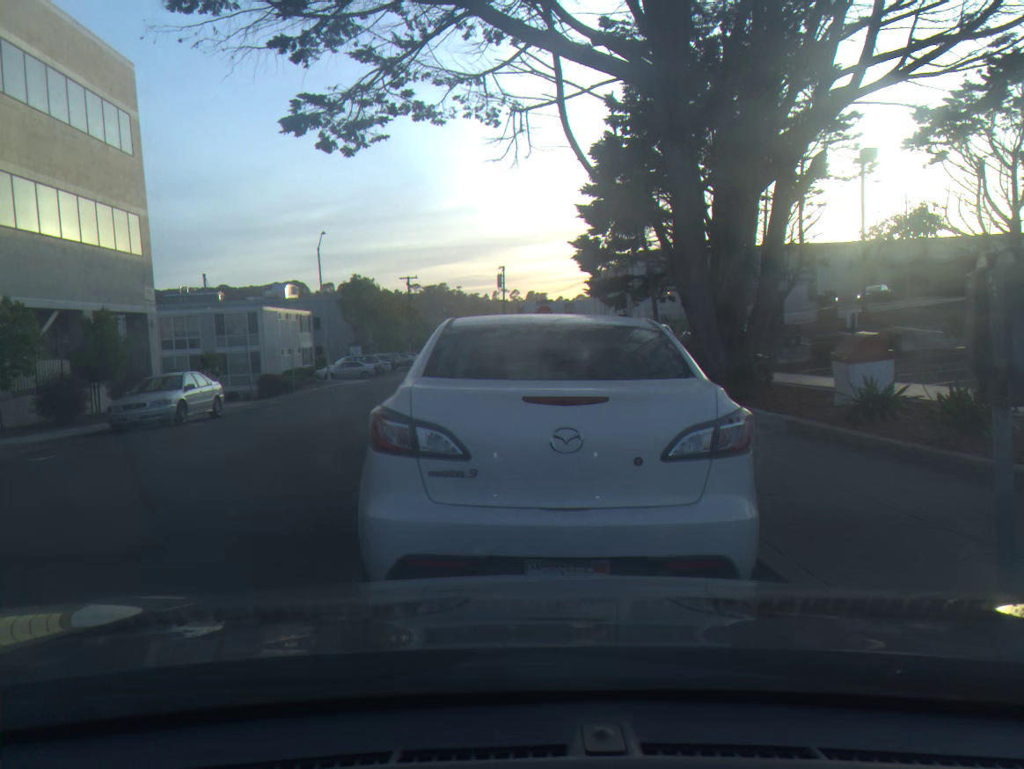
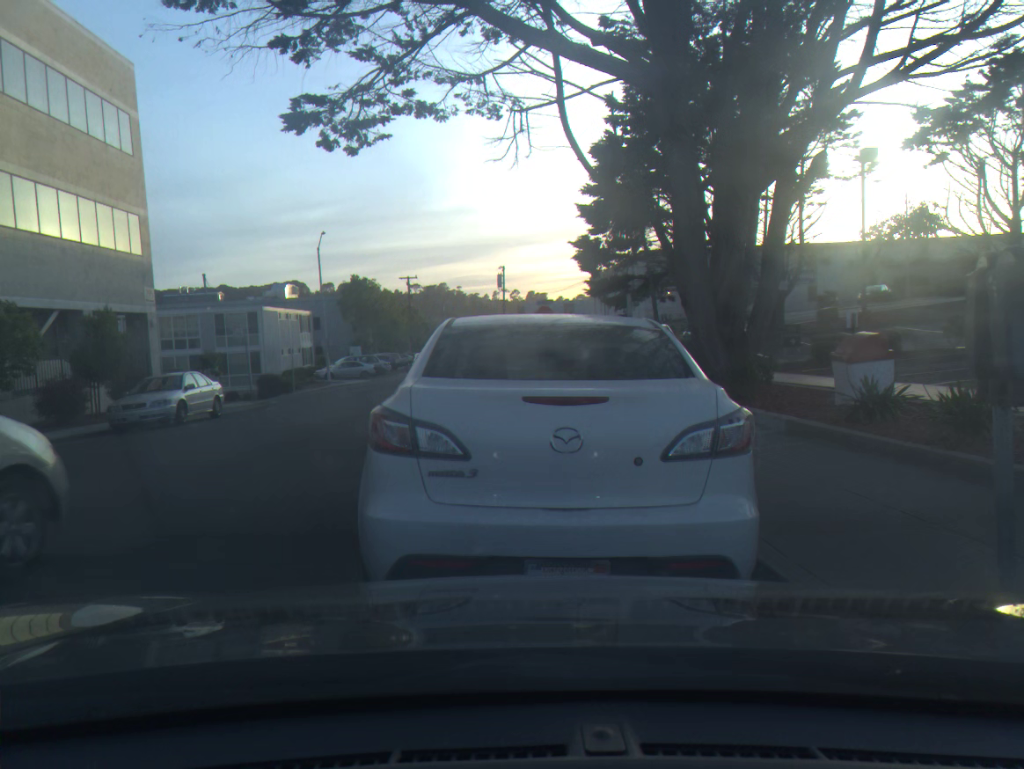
(0.0, 0.0) m; 0°
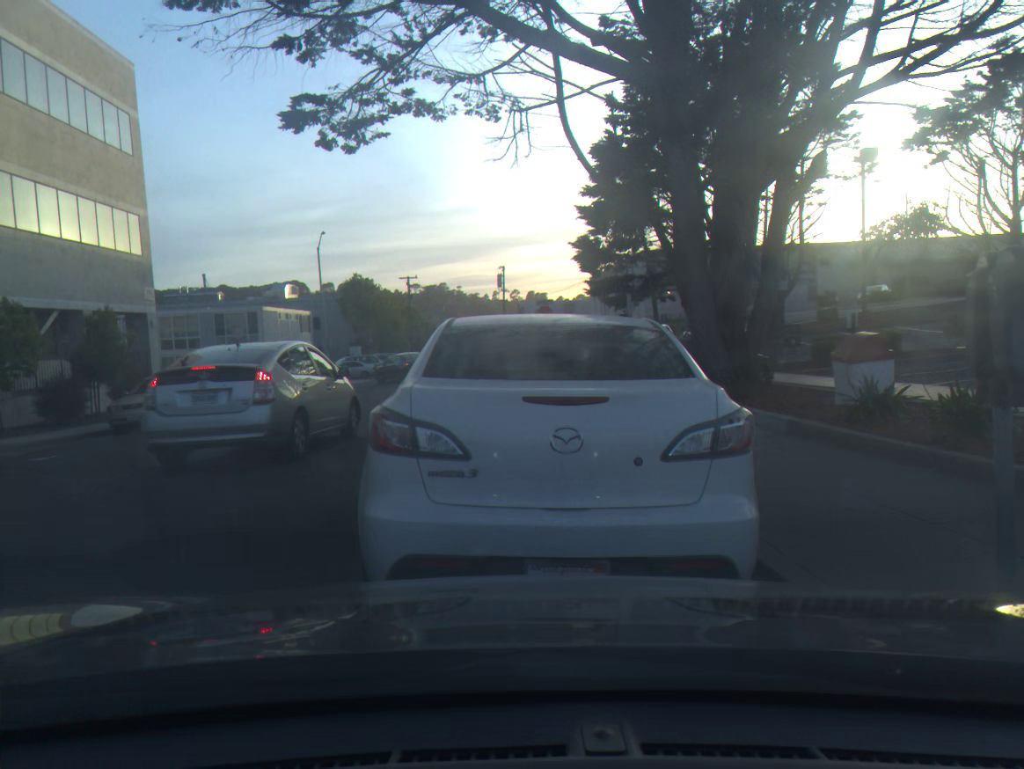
(0.0, 0.0) m; 0°
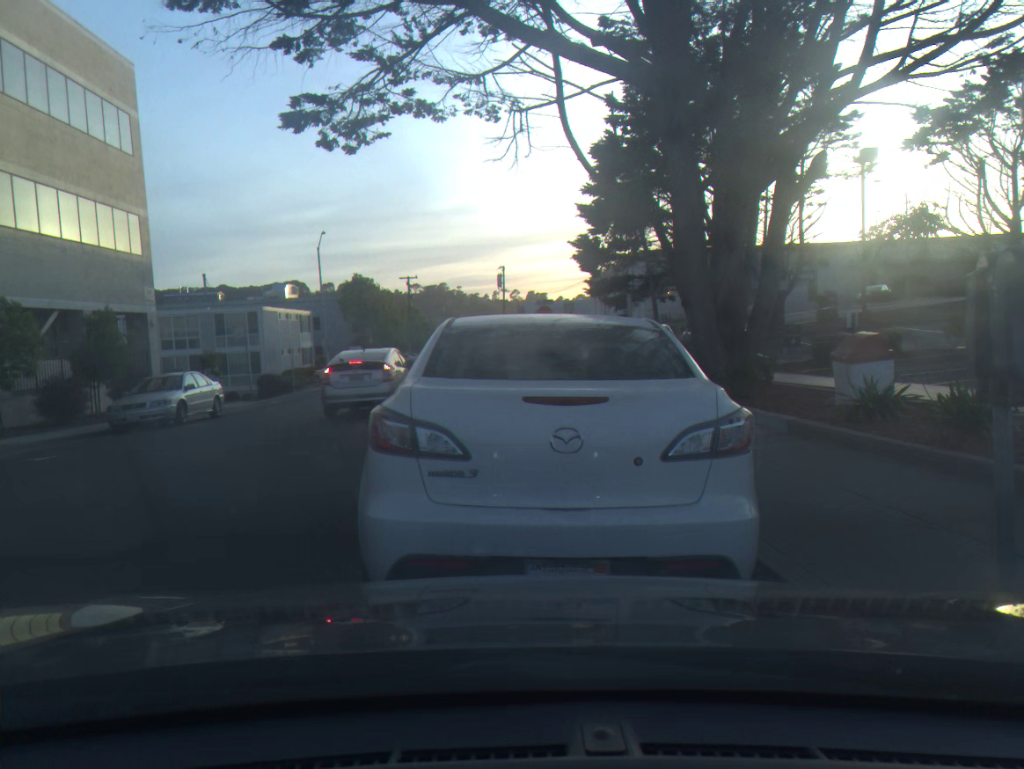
(0.0, 0.0) m; 0°
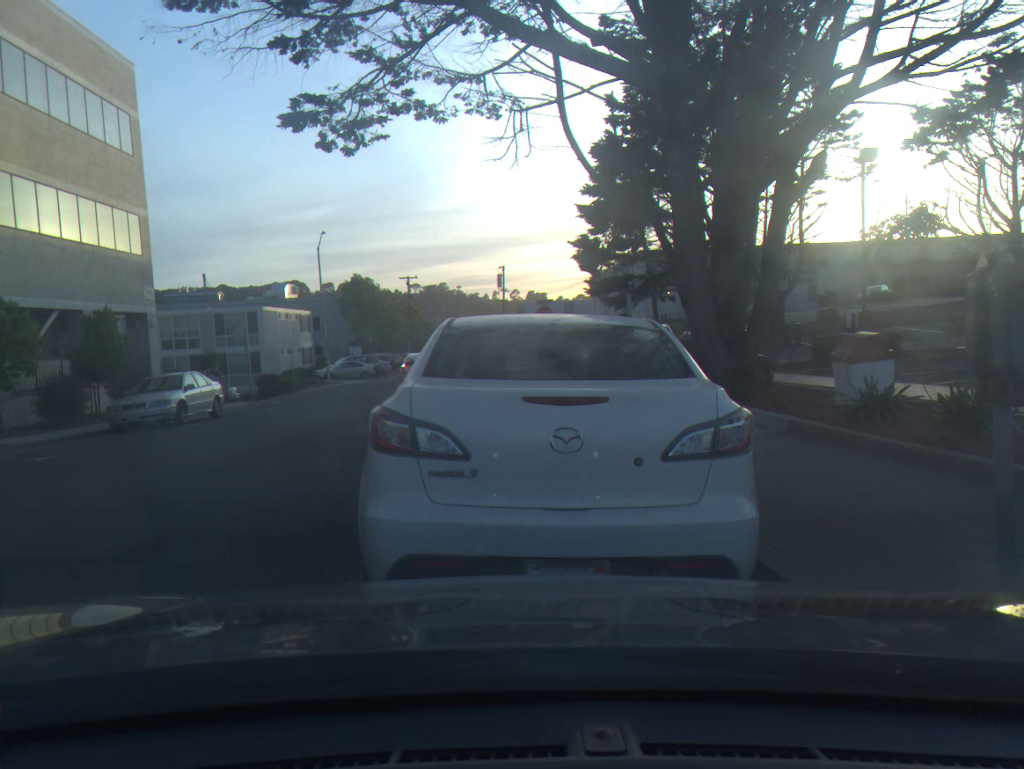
(0.0, 0.0) m; 0°
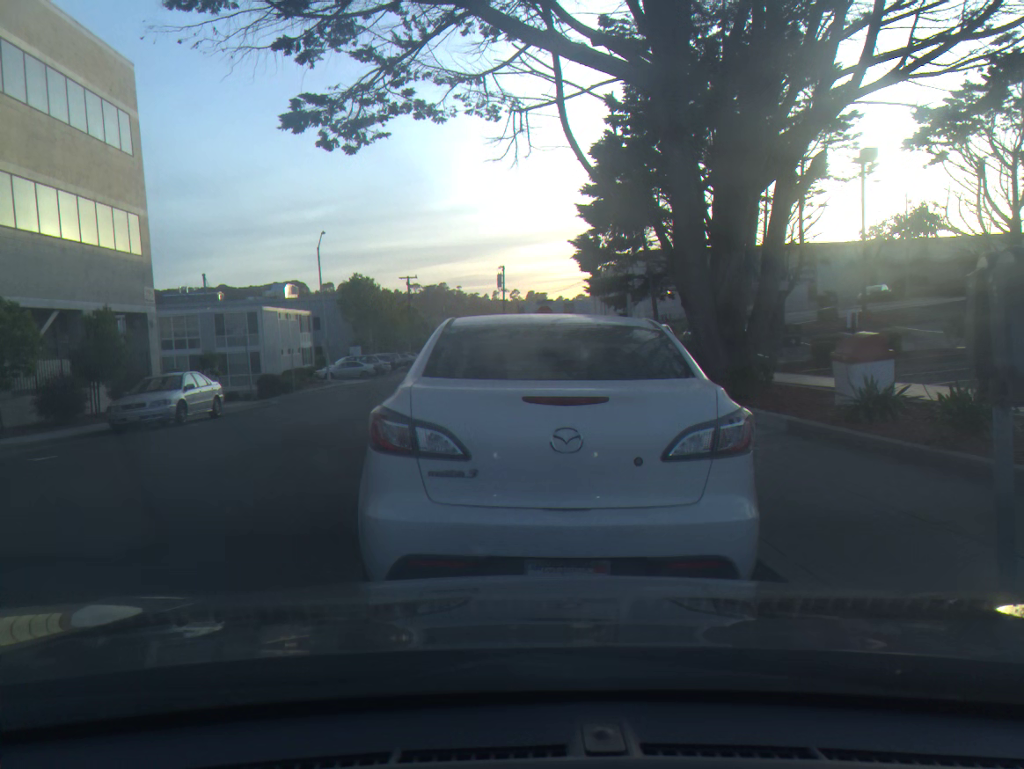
(0.0, 0.0) m; 0°
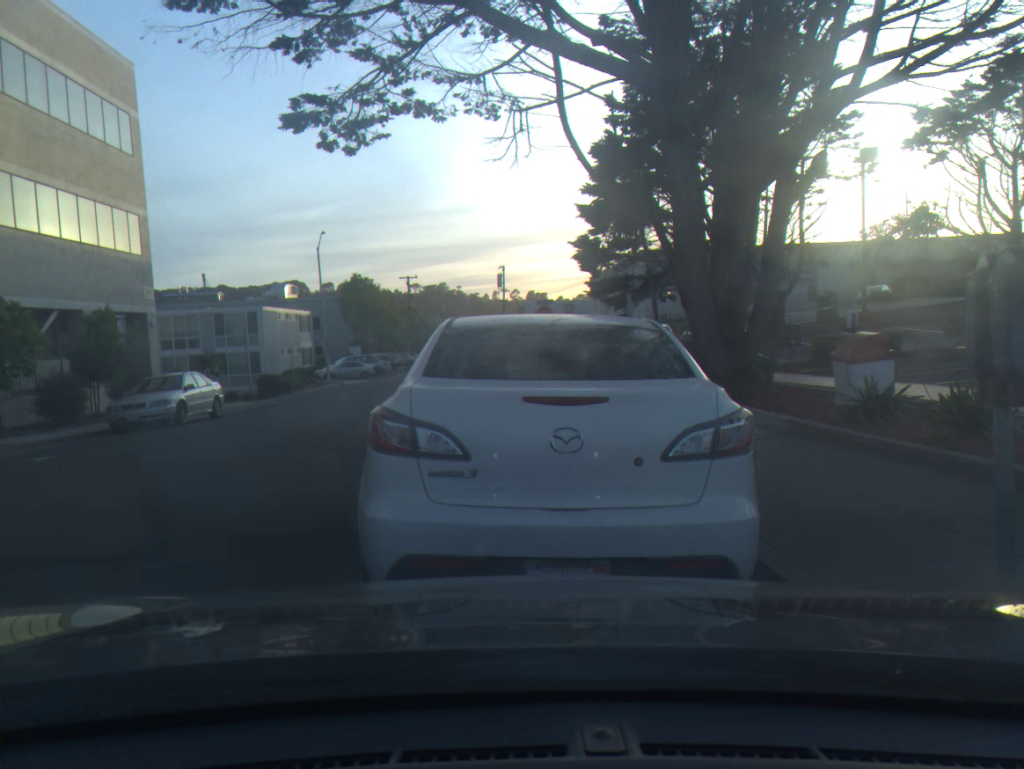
(0.0, 0.0) m; 0°
